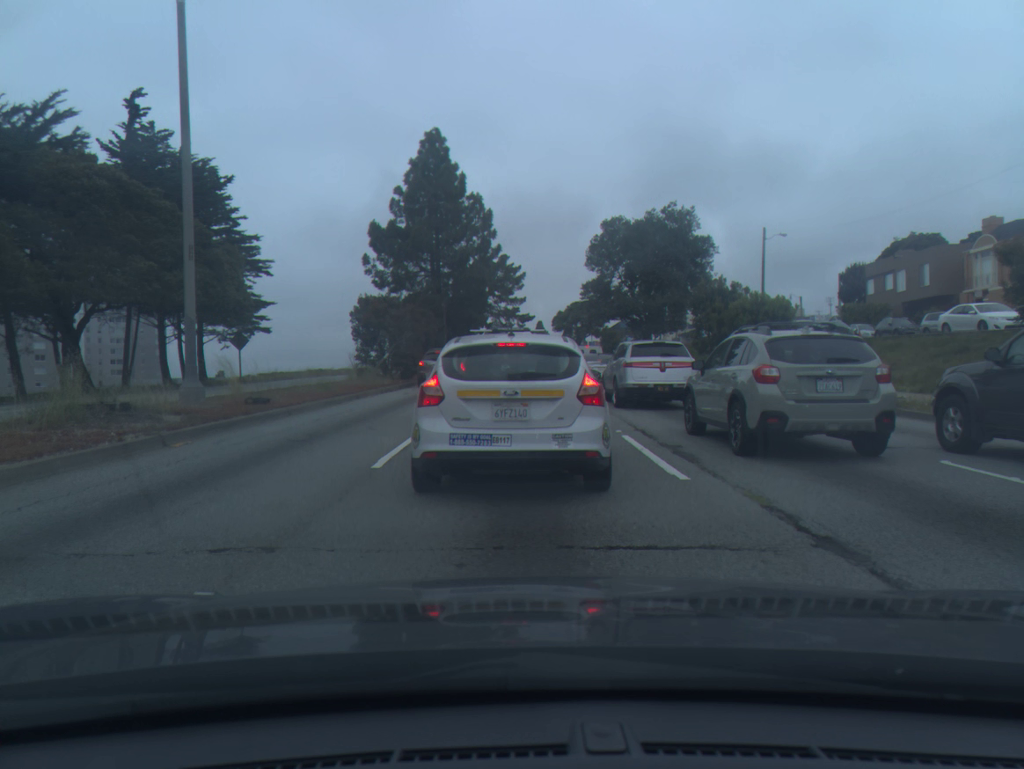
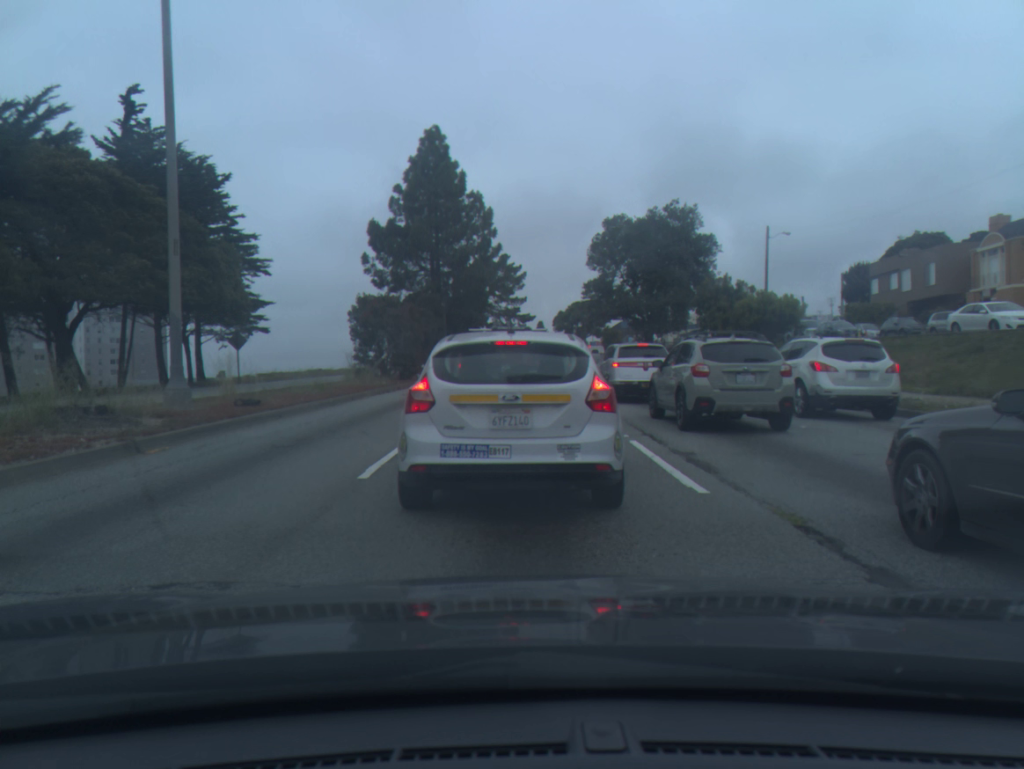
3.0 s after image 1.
(0.0, +0.8) m; 0°
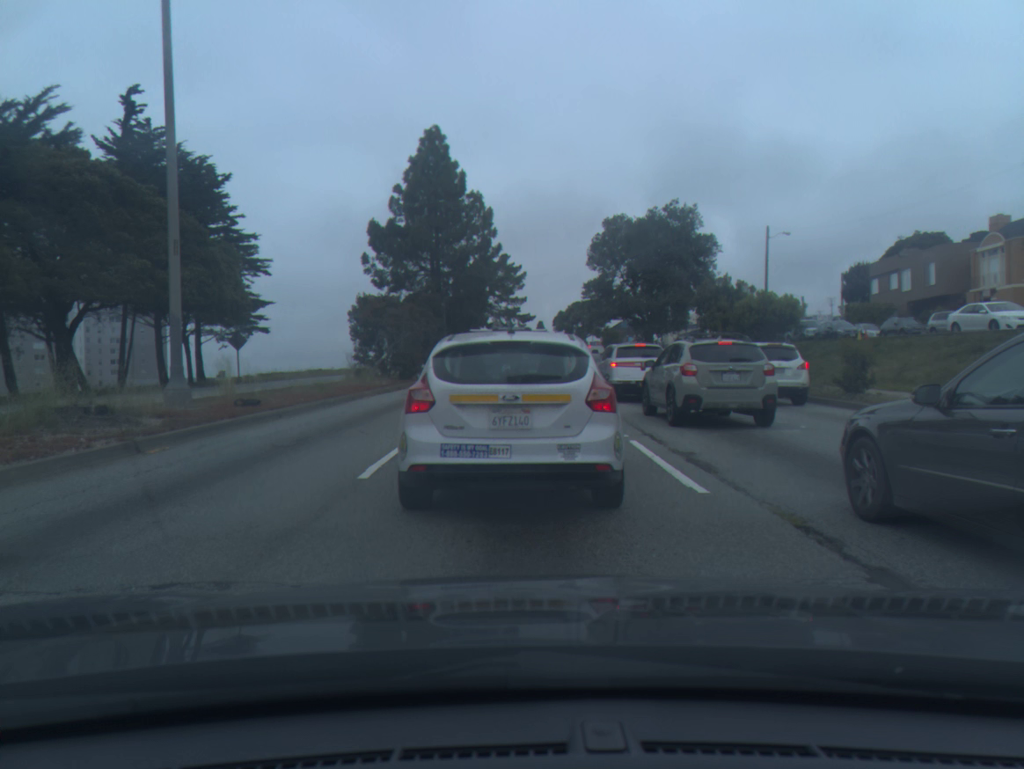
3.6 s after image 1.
(0.0, 0.0) m; 0°
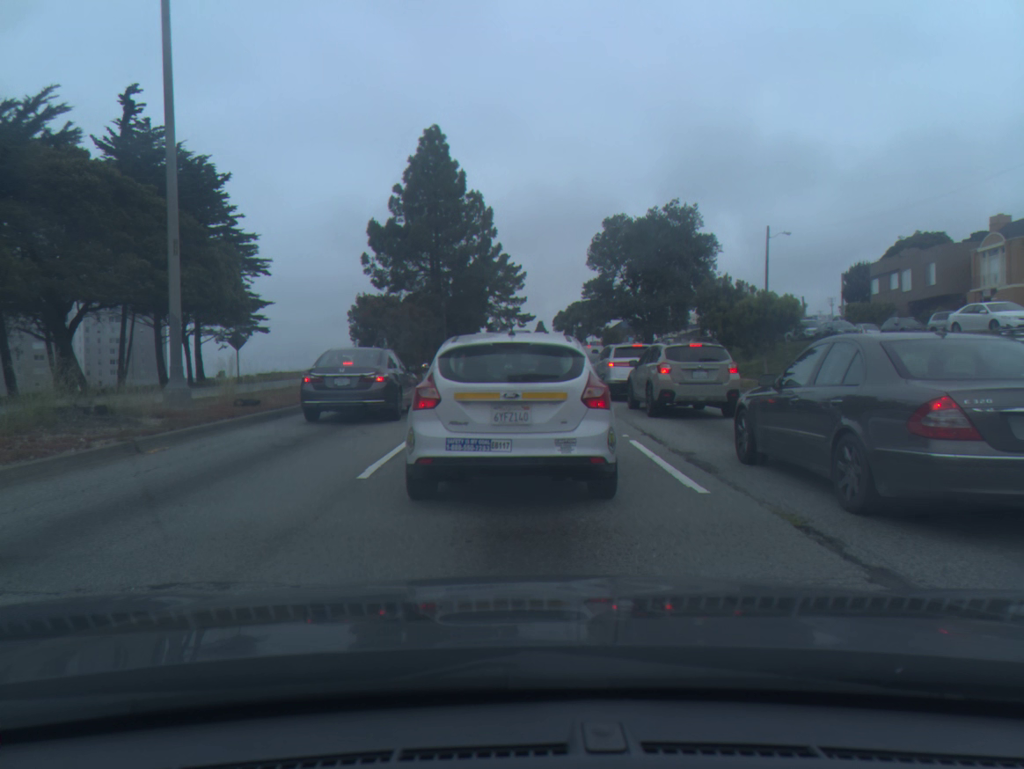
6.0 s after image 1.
(0.0, 0.0) m; 0°
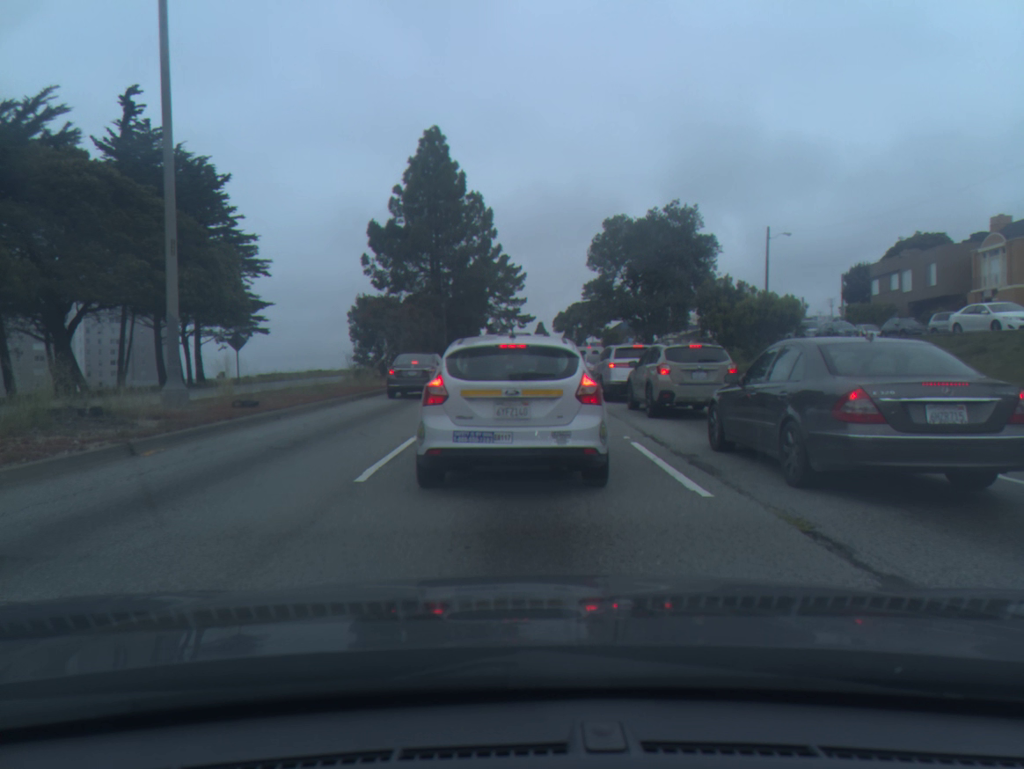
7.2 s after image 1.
(0.0, +0.1) m; 0°
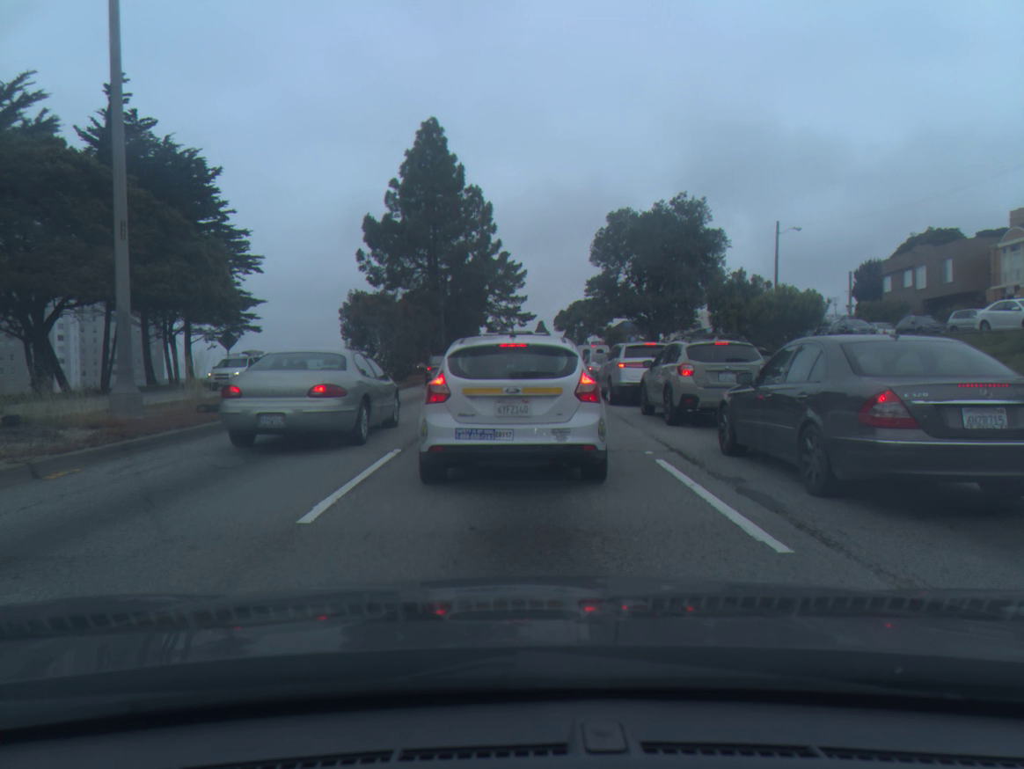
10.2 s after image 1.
(0.0, +1.9) m; 0°
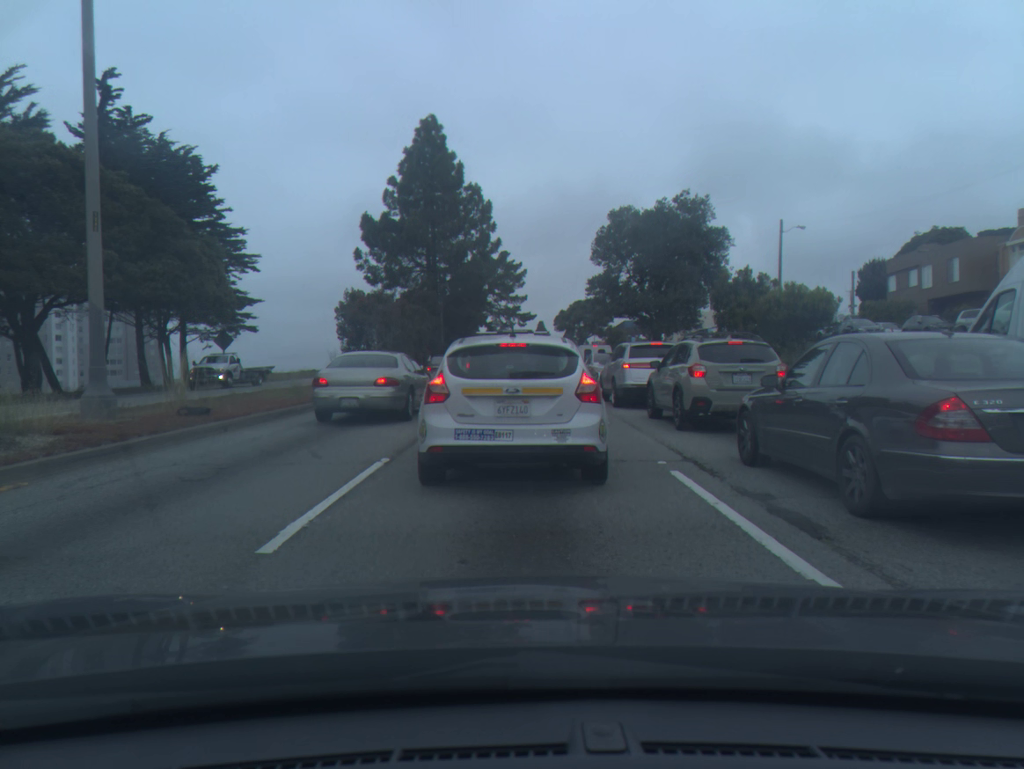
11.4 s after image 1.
(0.0, +0.9) m; 0°
